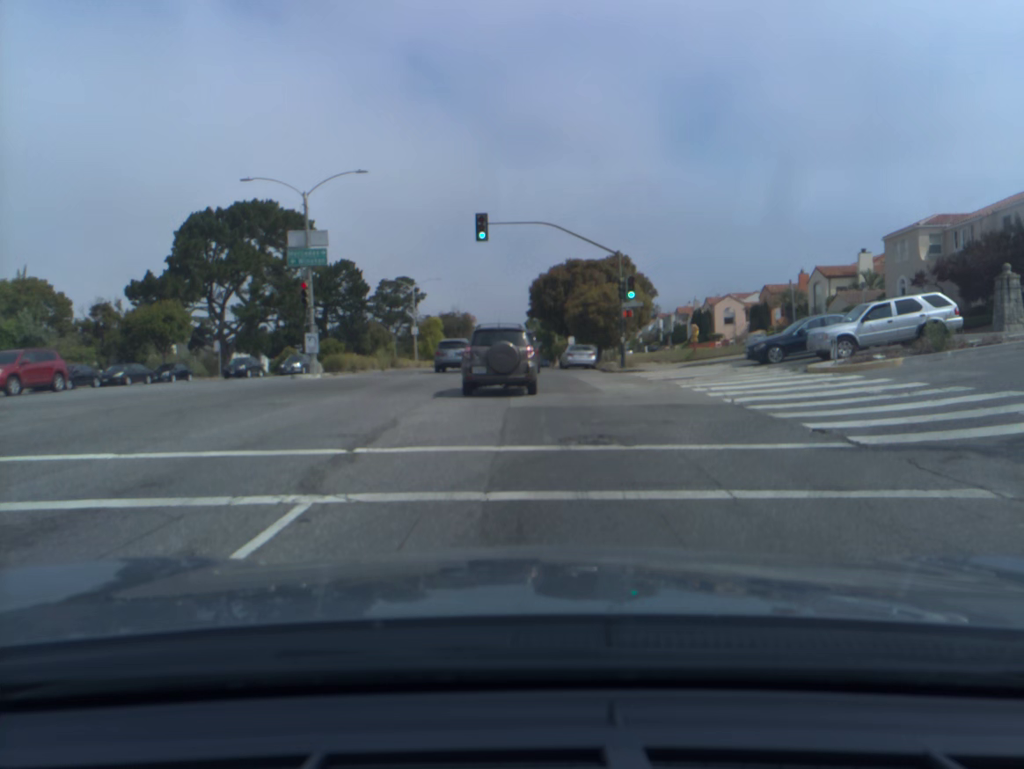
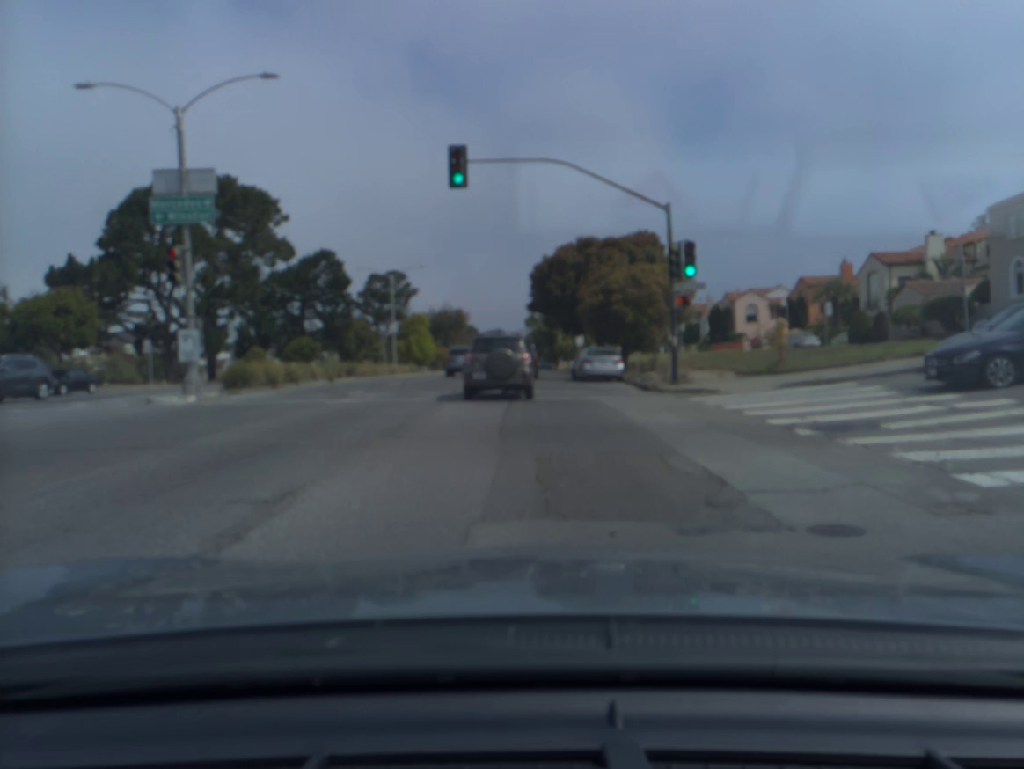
(0.0, +13.3) m; 0°
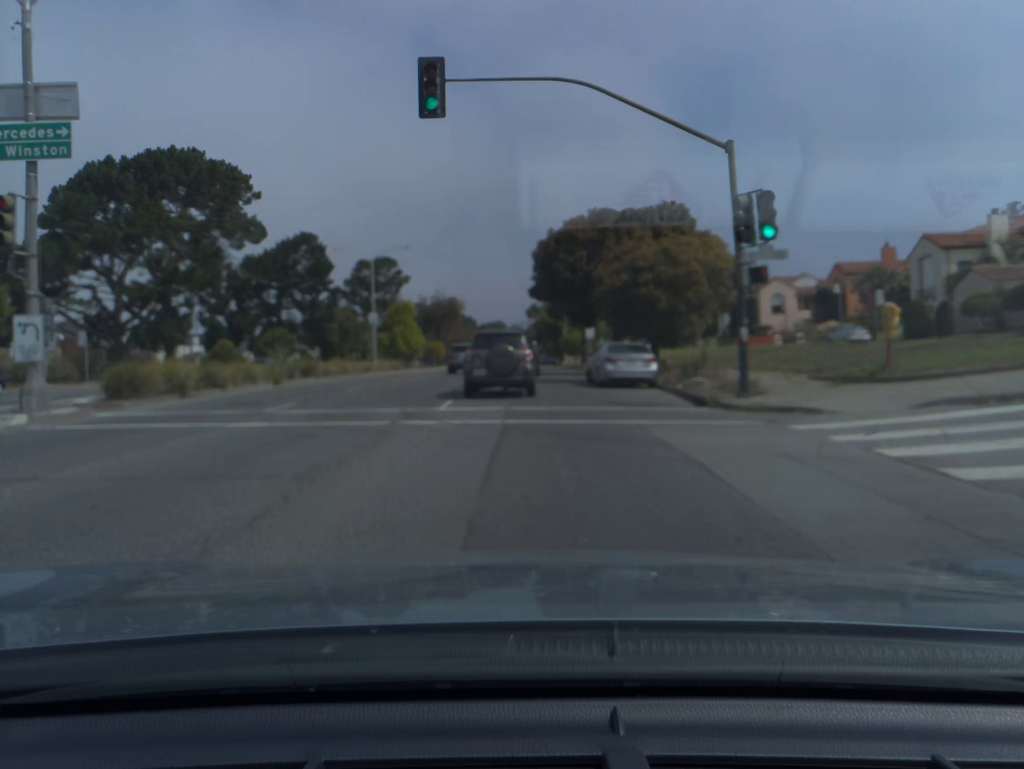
(0.0, +6.8) m; 0°
